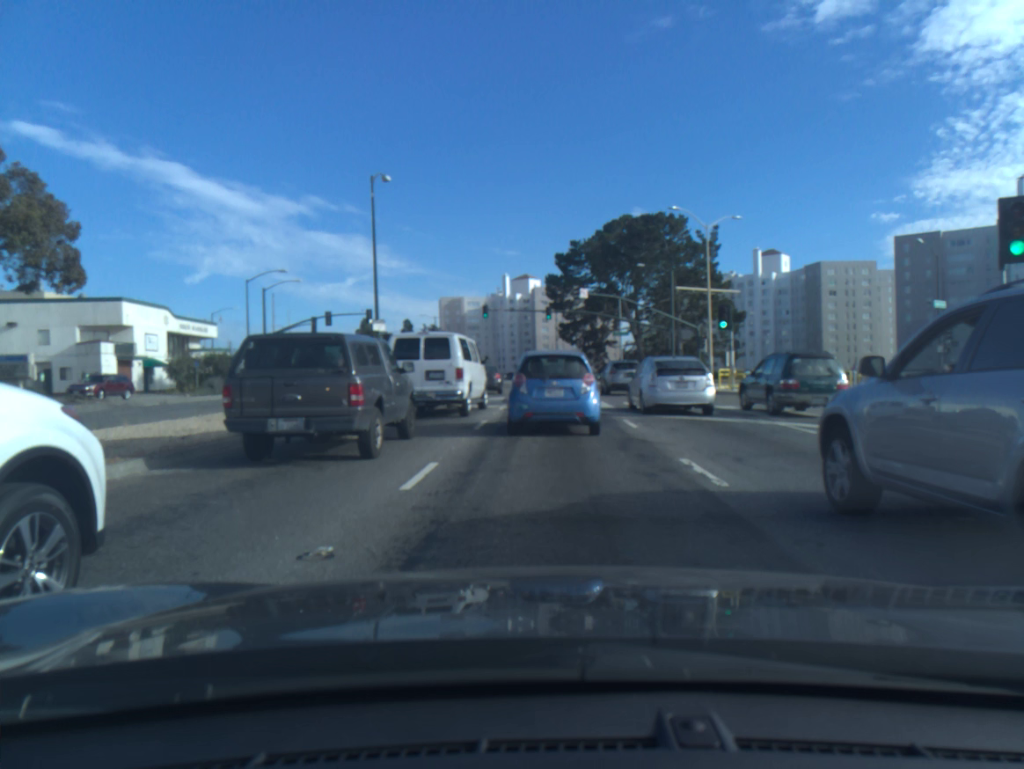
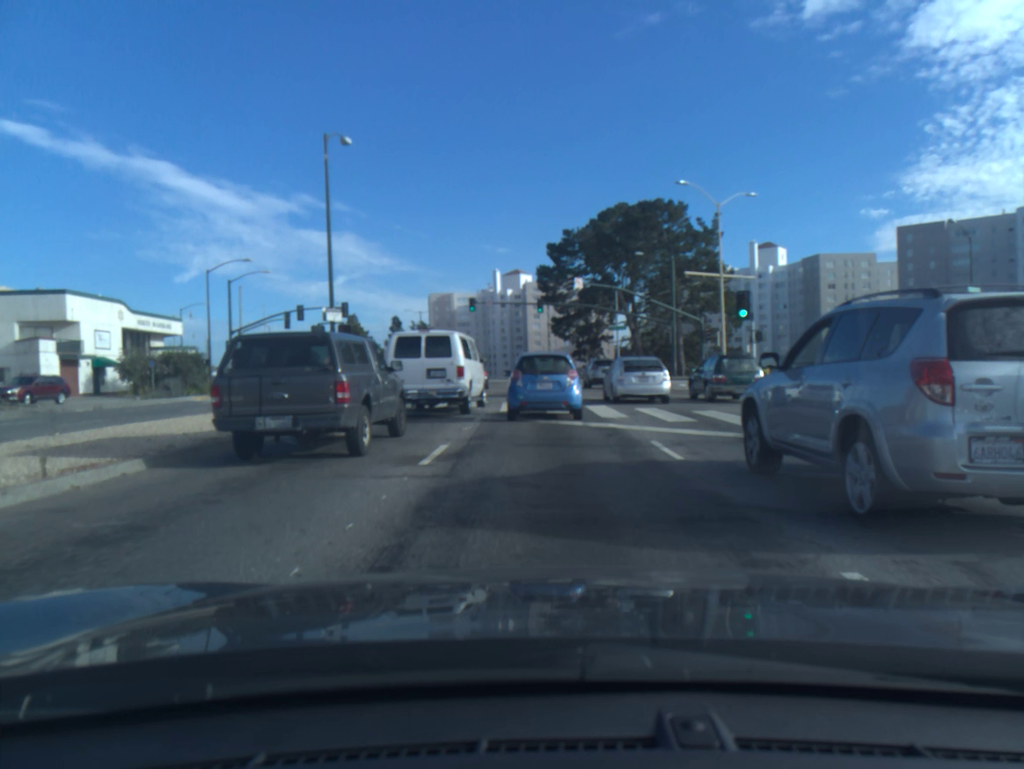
(+0.1, +5.6) m; +1°
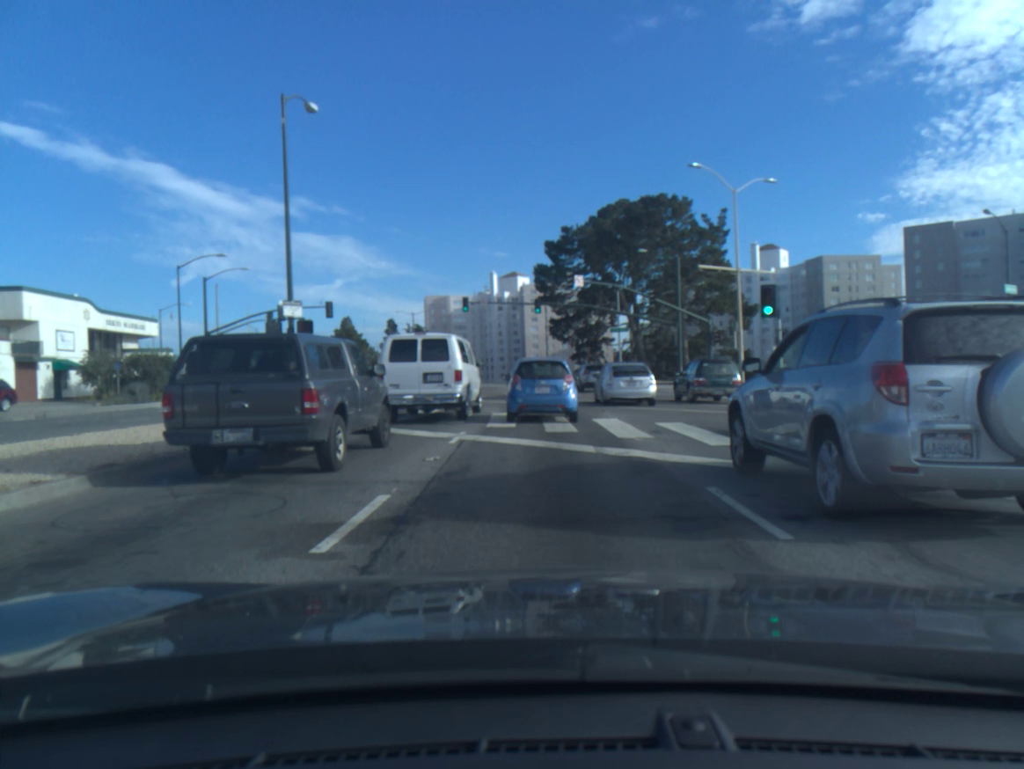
(0.0, +4.2) m; 0°
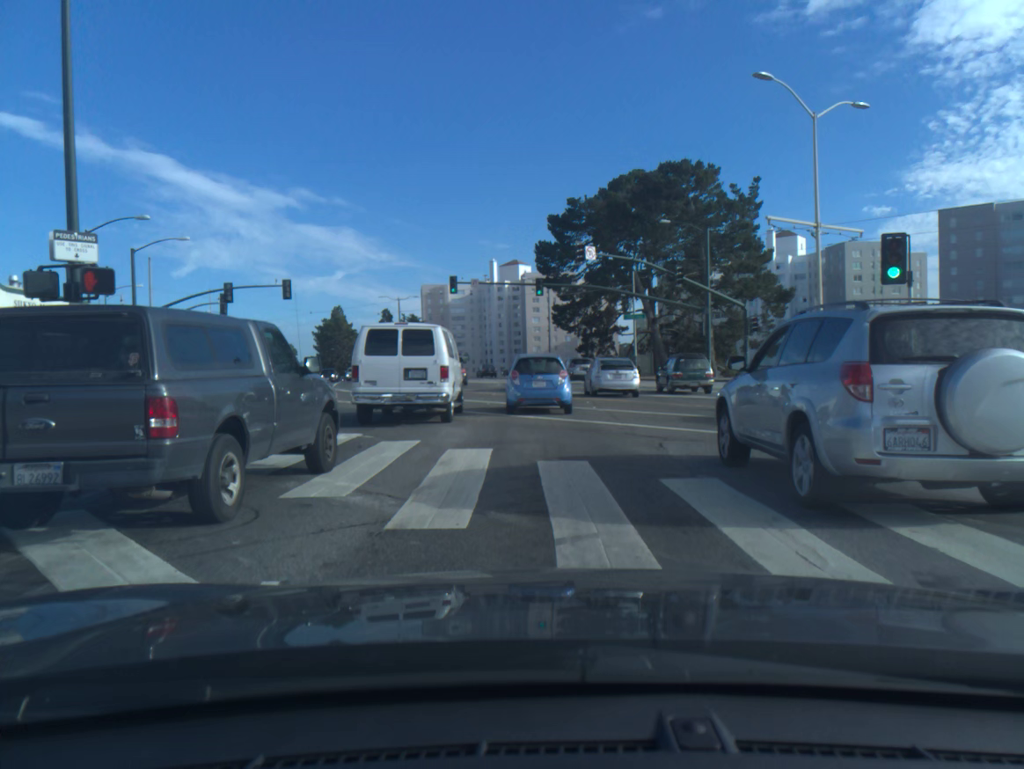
(0.0, +10.5) m; 0°
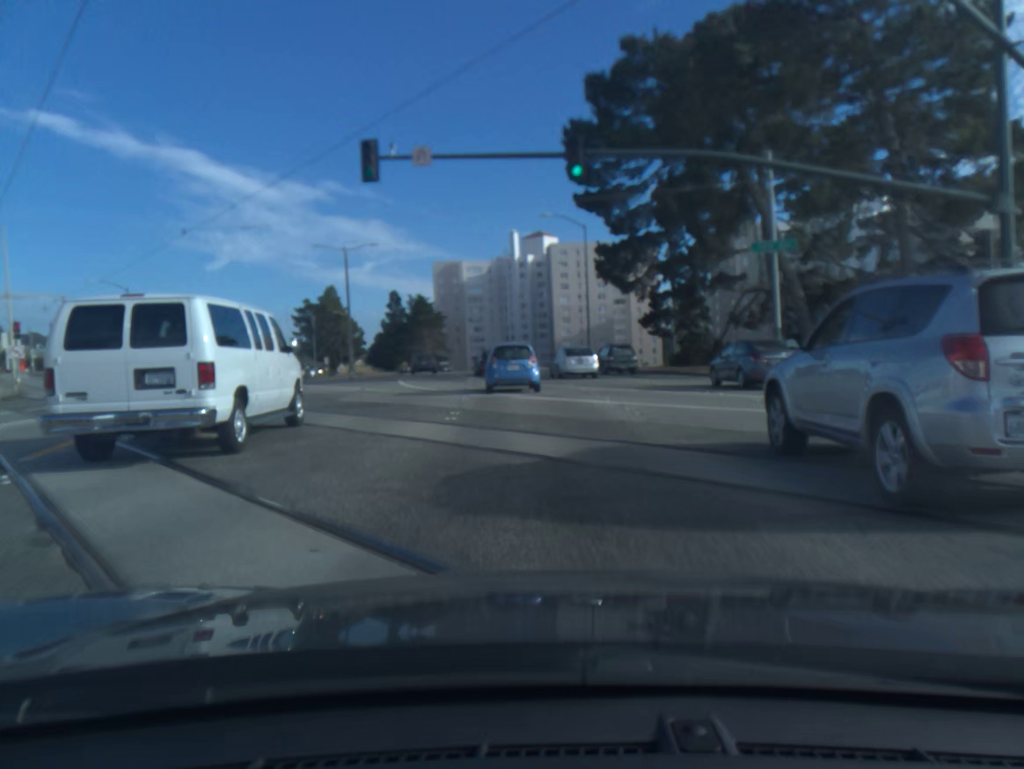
(-0.3, +34.4) m; -2°
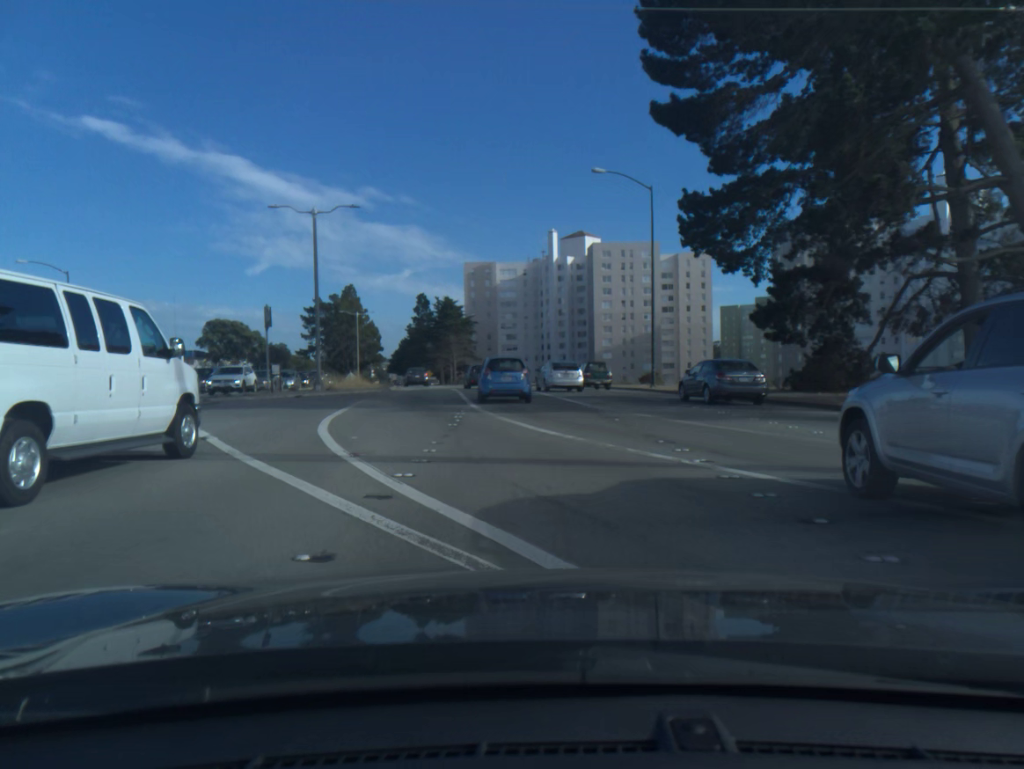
(-0.5, +16.3) m; -3°
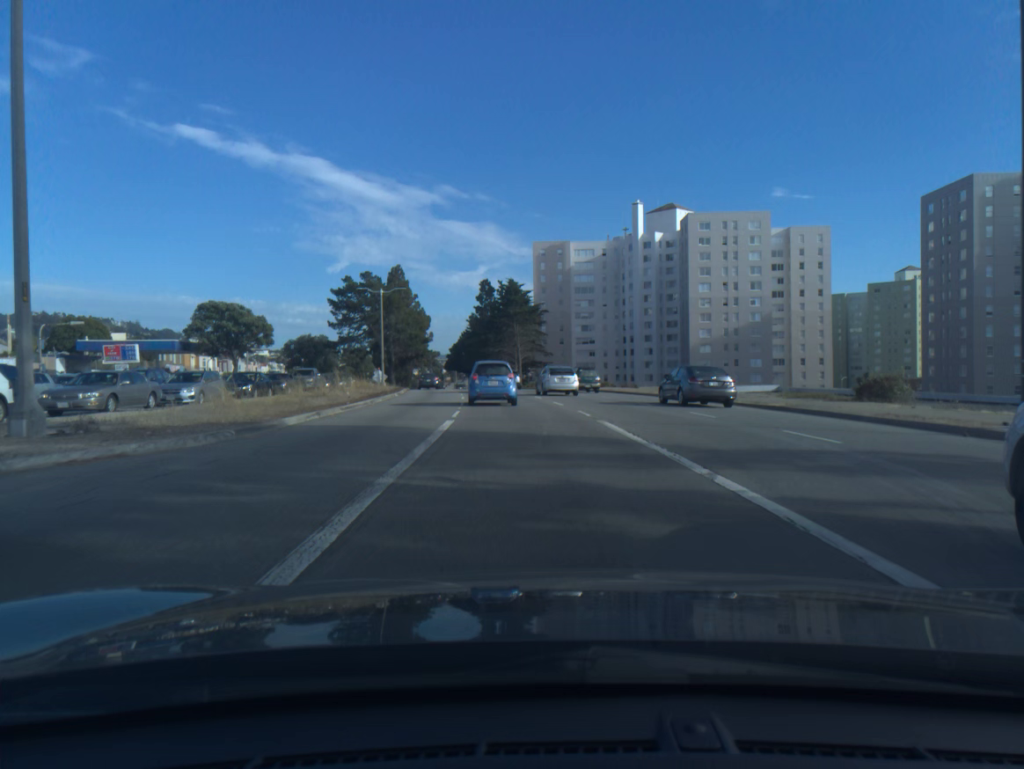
(-1.4, +27.3) m; -6°
